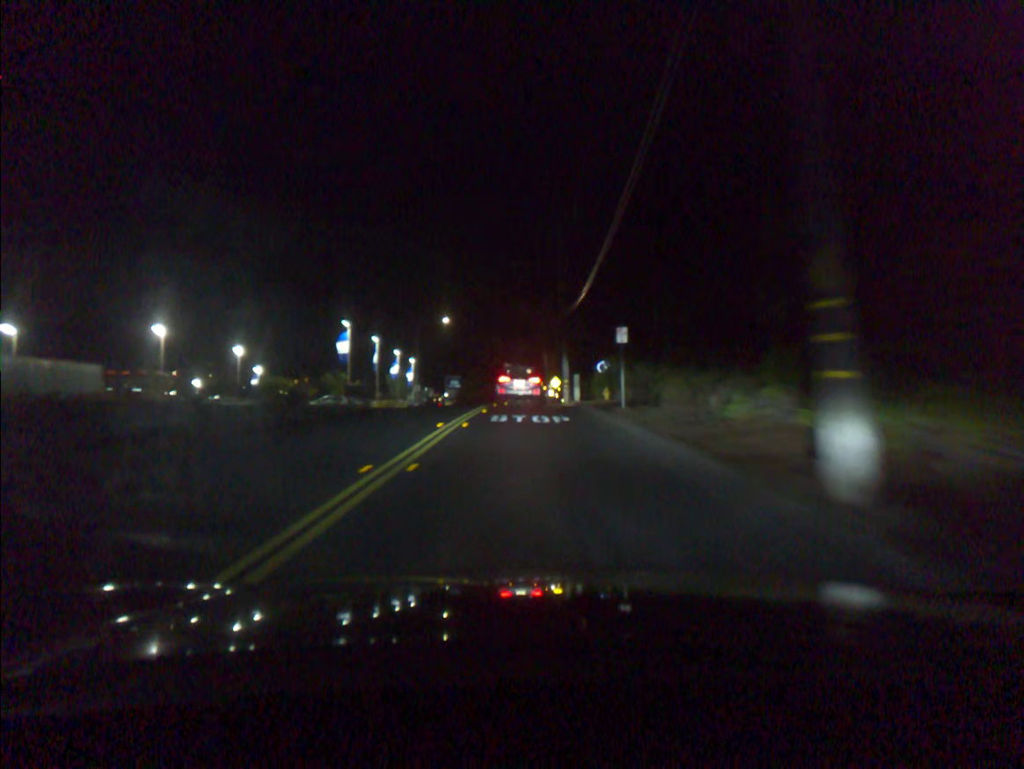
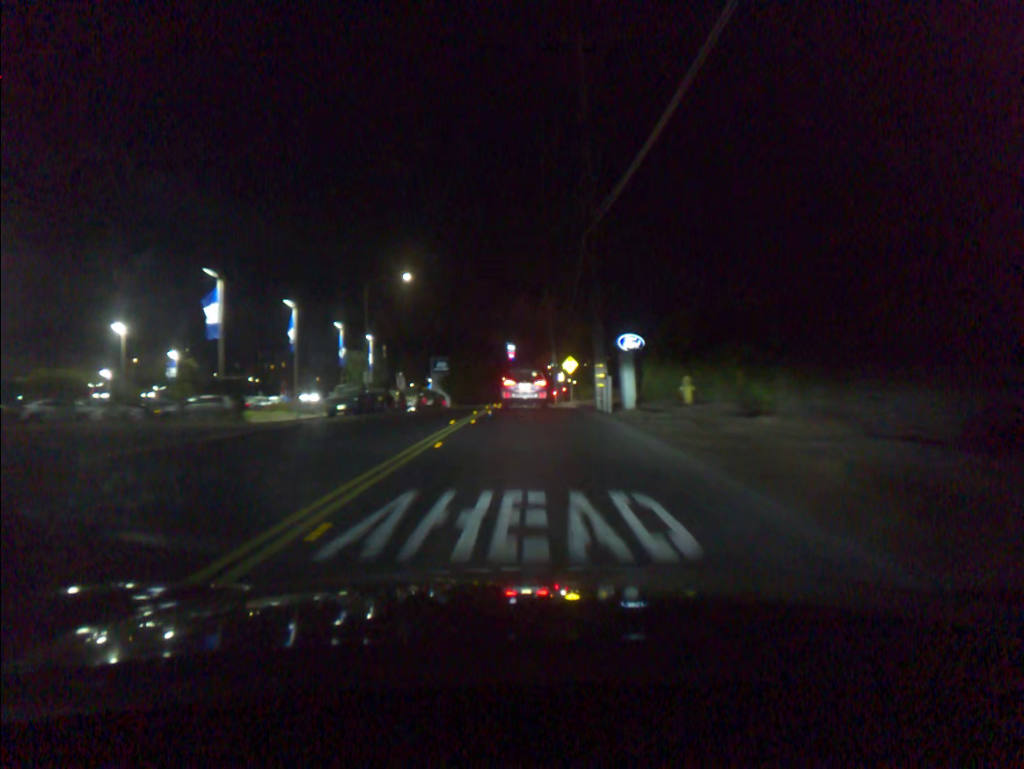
(+0.1, +25.6) m; 0°
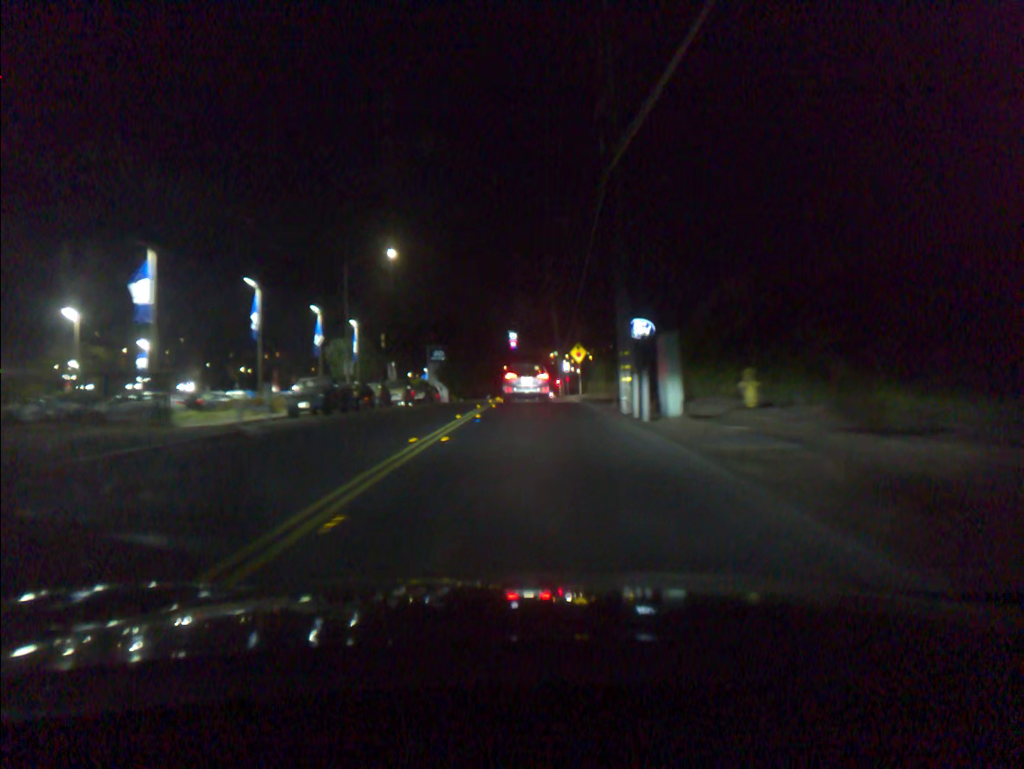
(0.0, +6.7) m; 0°
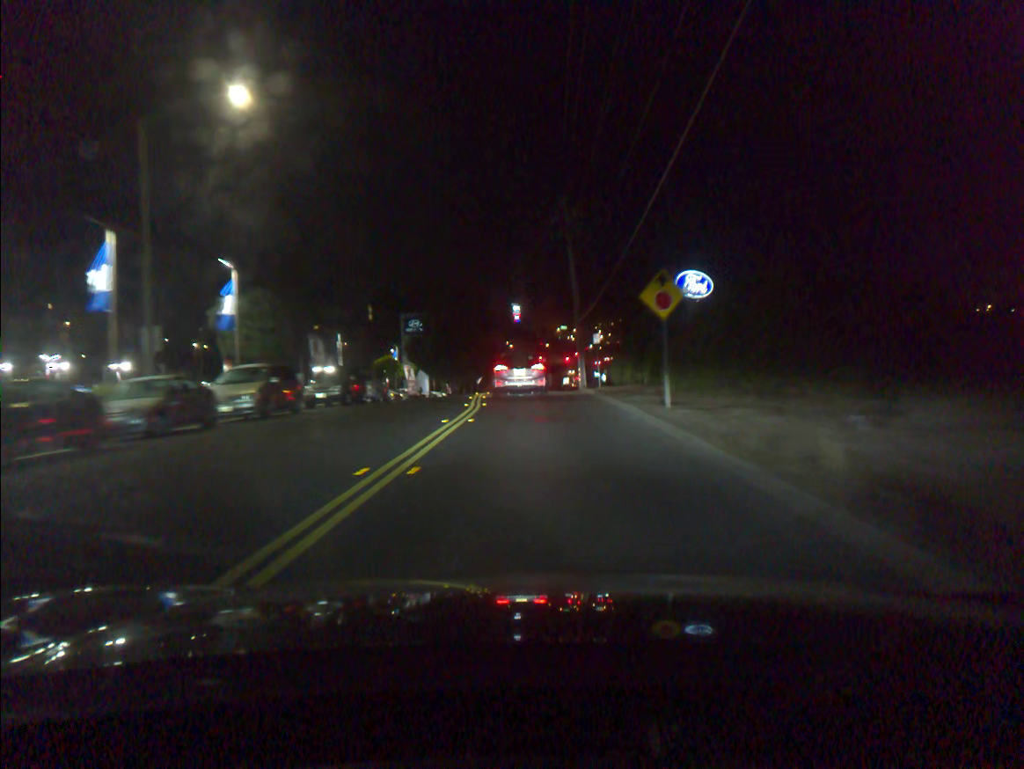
(-0.3, +26.5) m; -1°
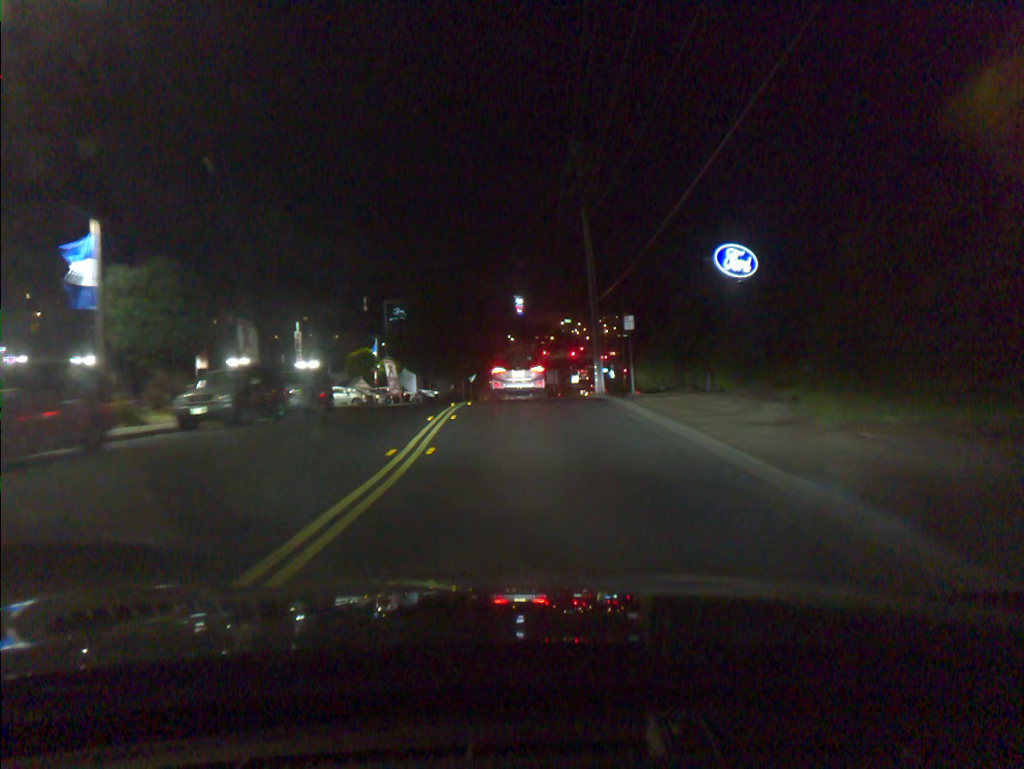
(0.0, +12.2) m; 0°
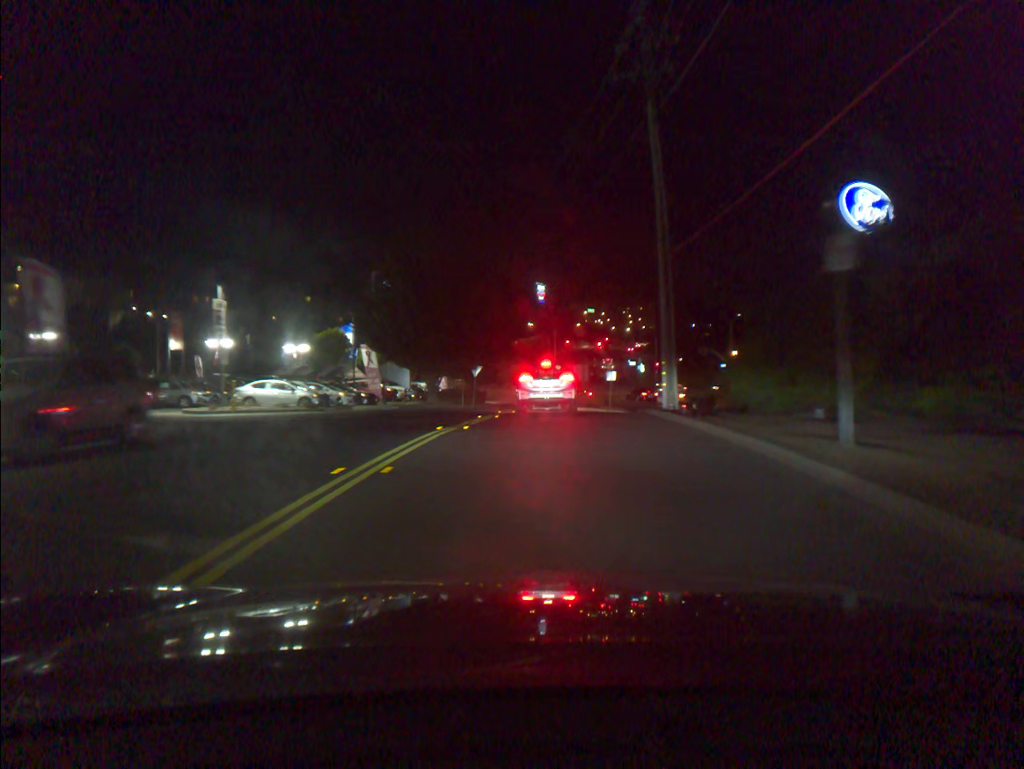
(-0.3, +16.6) m; -2°
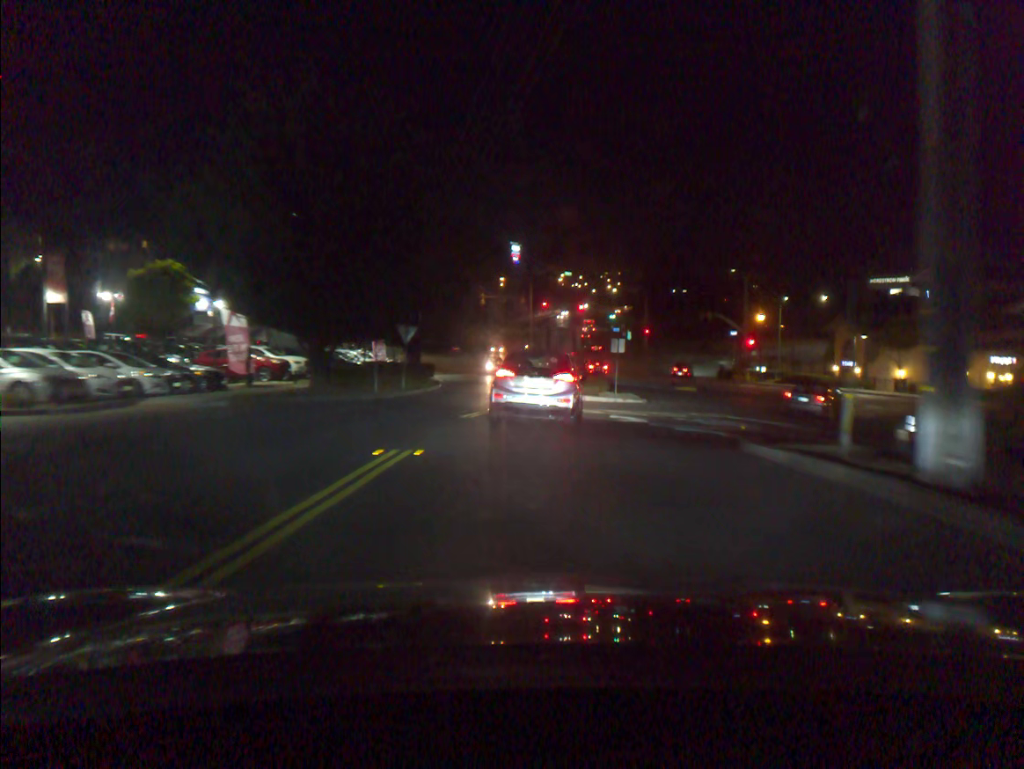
(+0.4, +19.0) m; +2°
